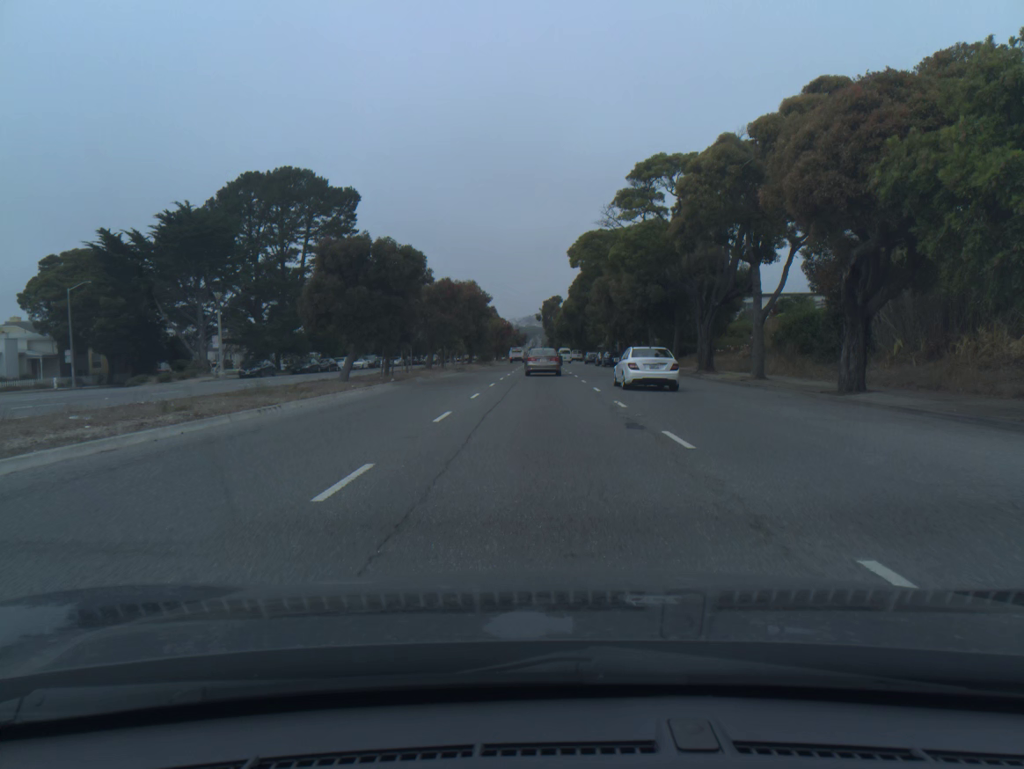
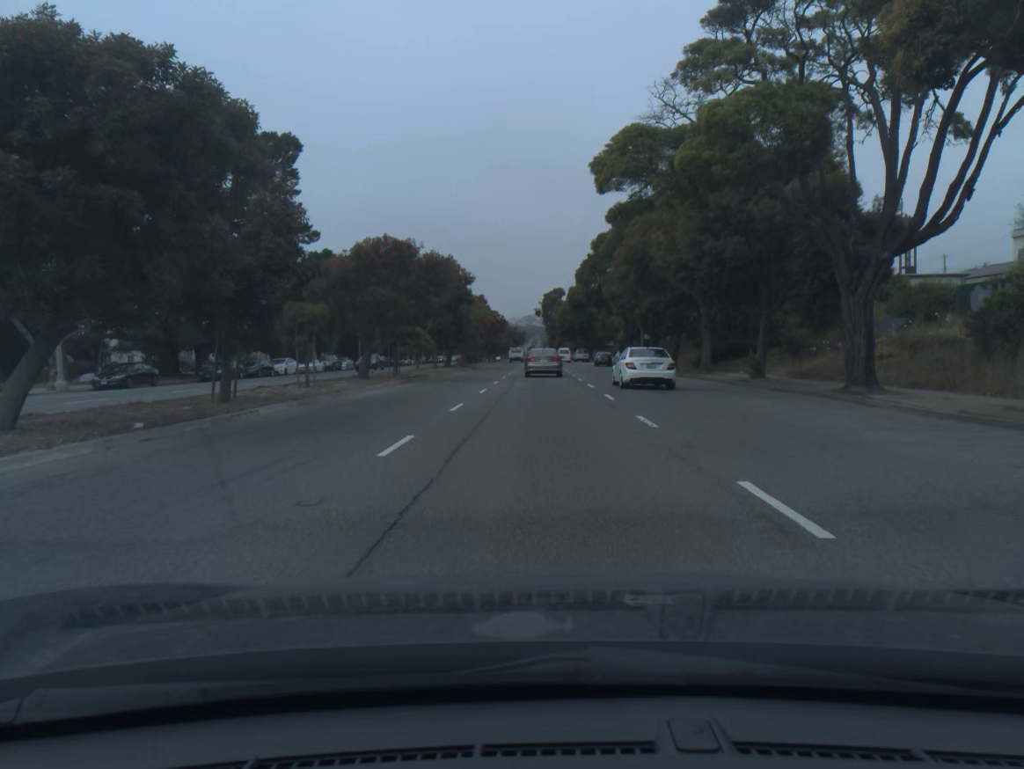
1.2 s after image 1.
(0.0, +19.5) m; 0°
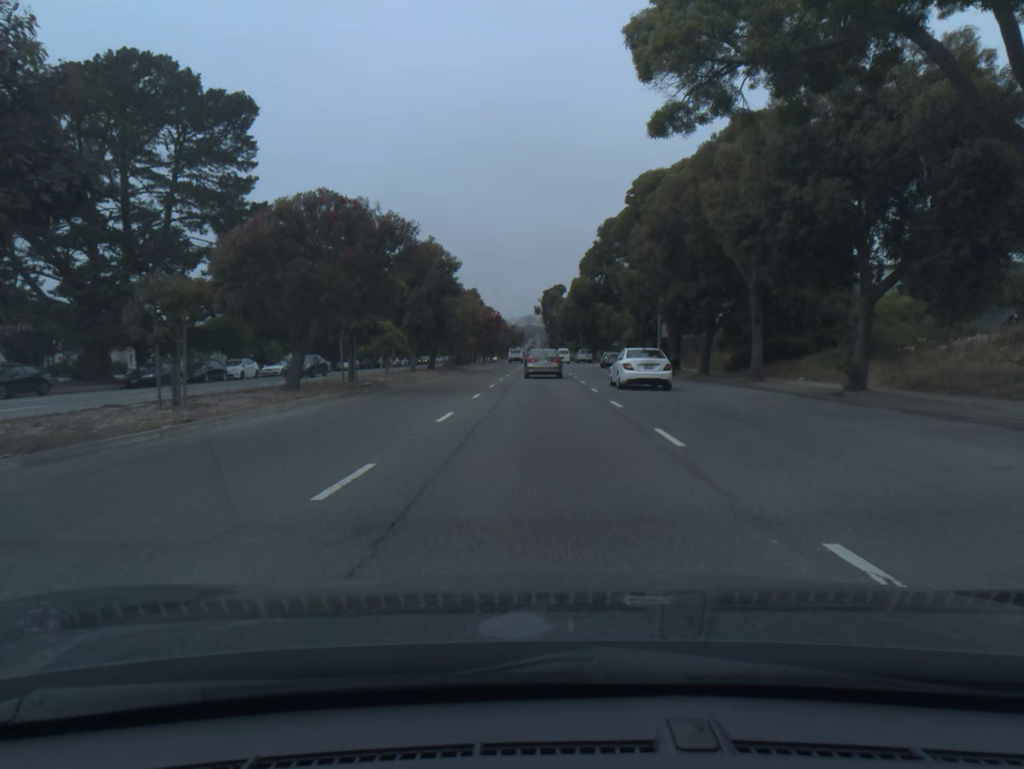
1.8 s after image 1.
(0.0, +9.7) m; 0°
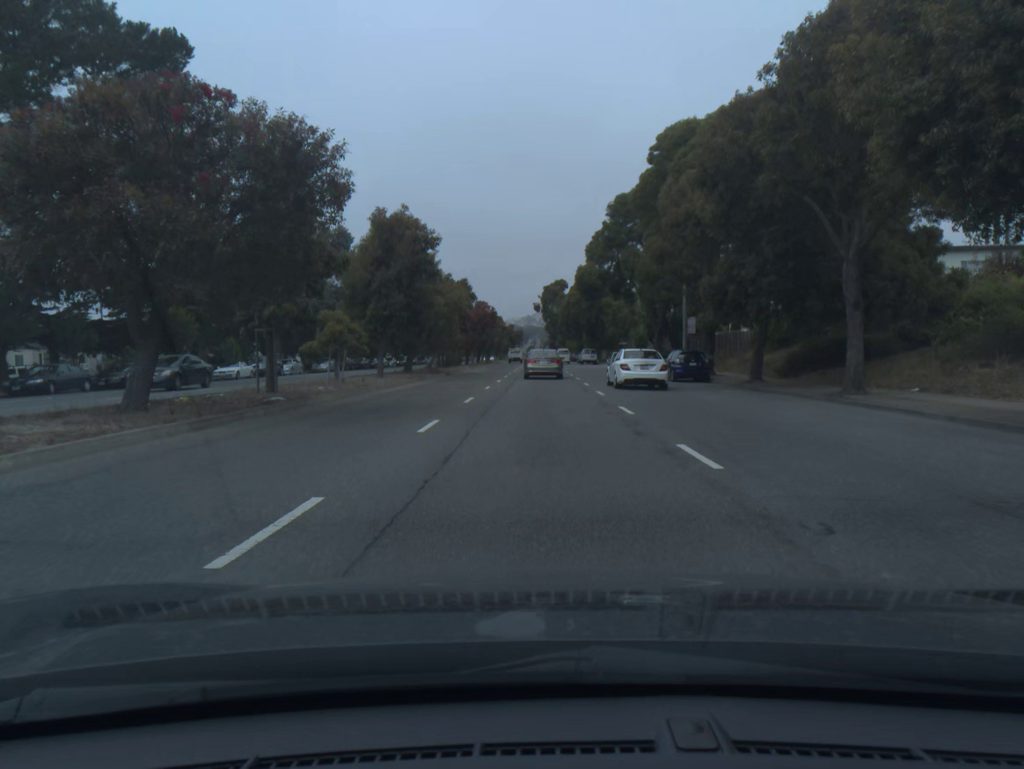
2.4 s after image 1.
(0.0, +9.6) m; 0°
